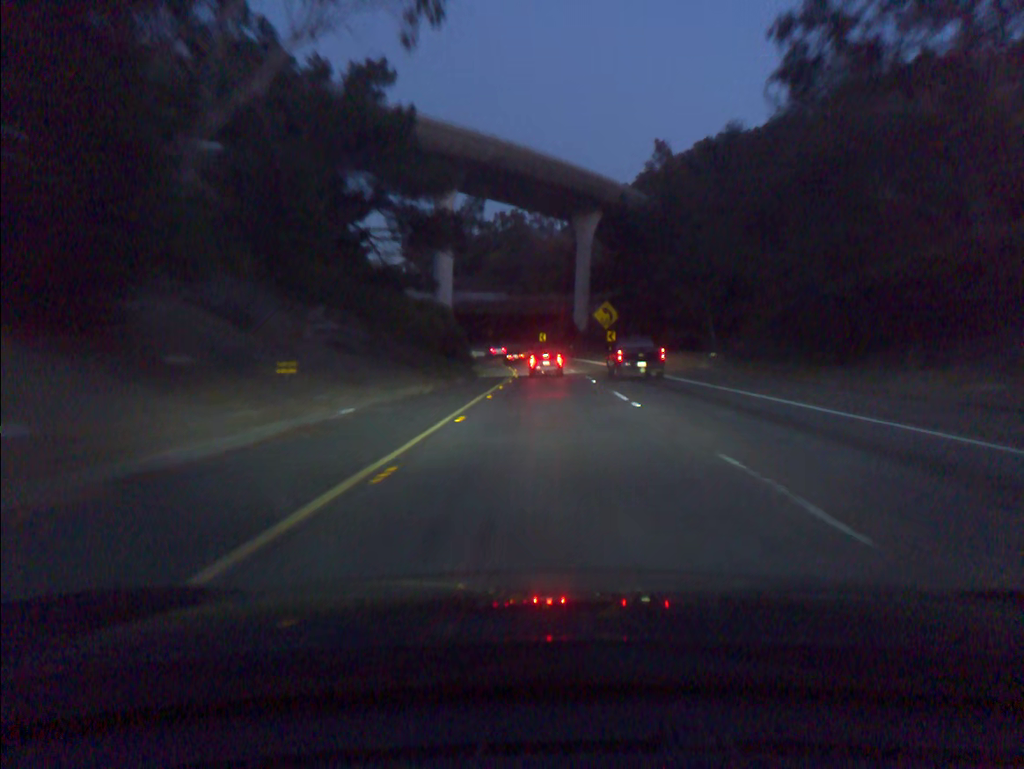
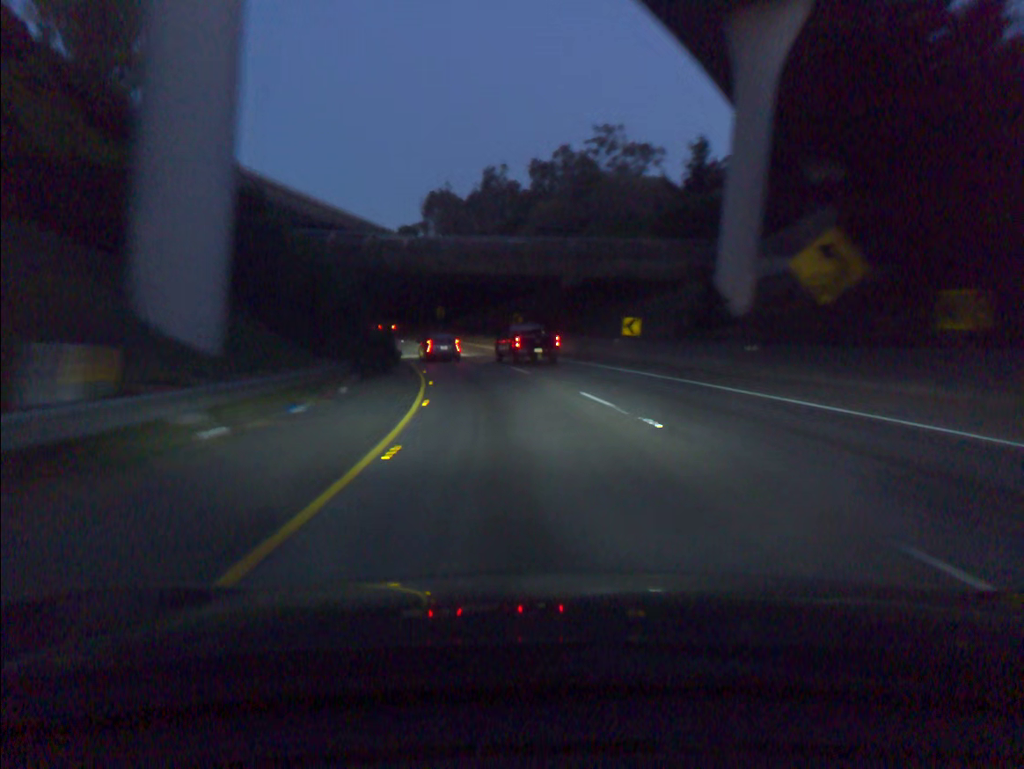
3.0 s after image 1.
(-0.8, +64.0) m; -5°
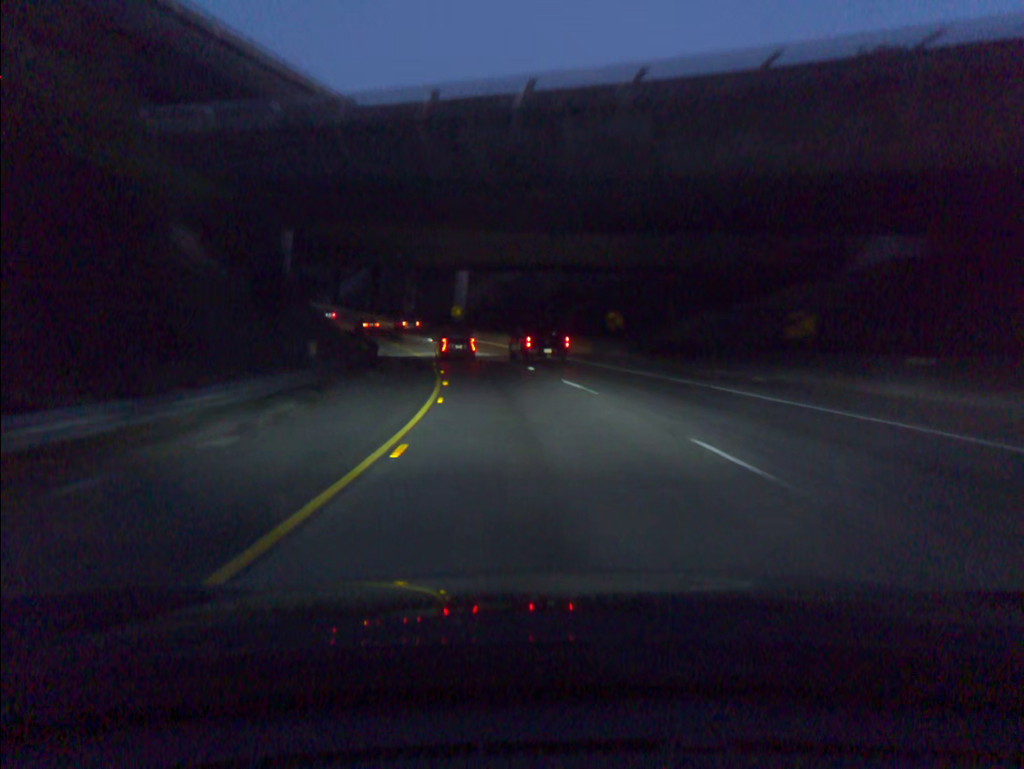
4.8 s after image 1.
(-4.1, +36.6) m; -13°
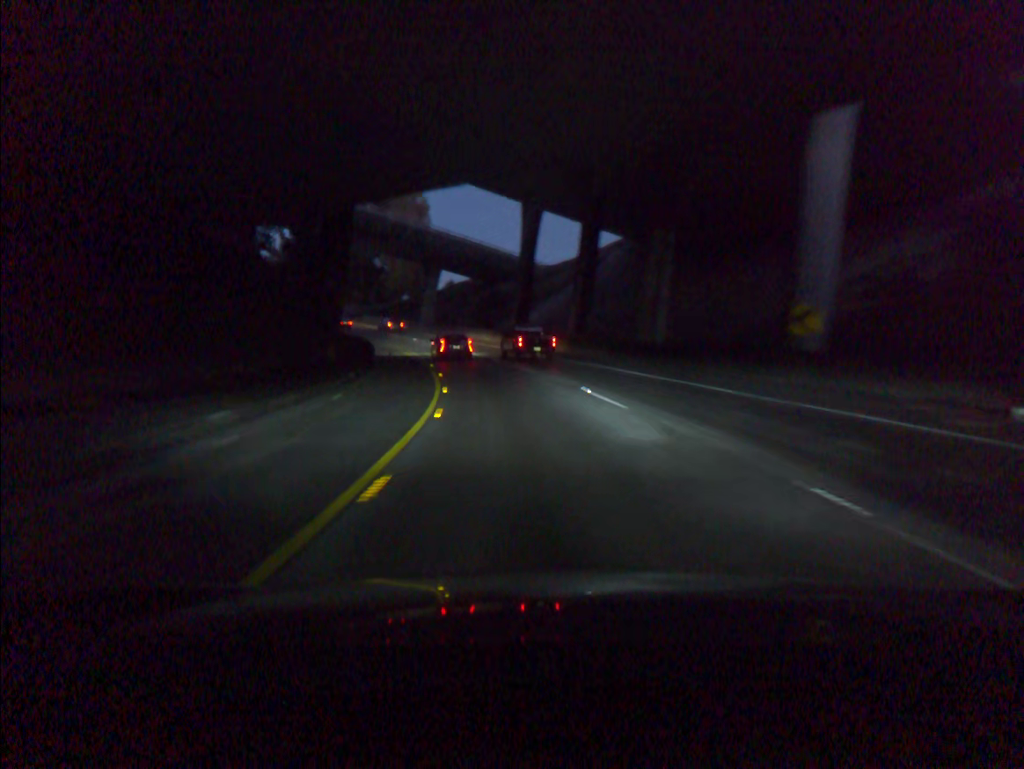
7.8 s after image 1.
(-9.1, +59.2) m; -18°
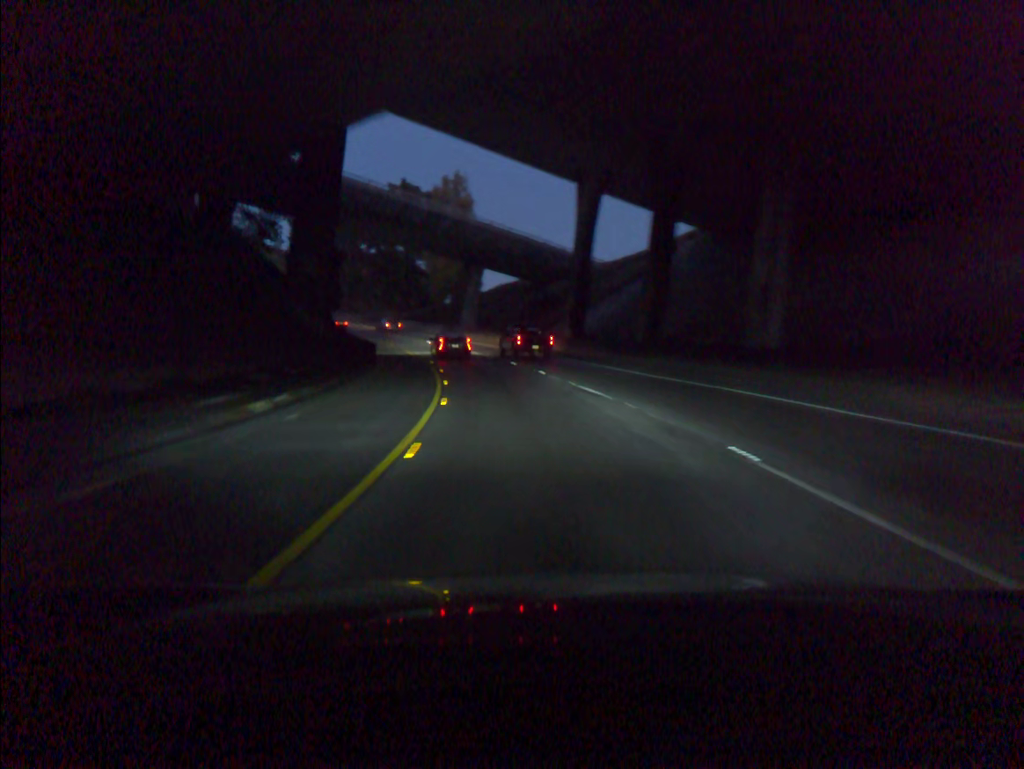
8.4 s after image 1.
(-0.4, +11.8) m; -4°
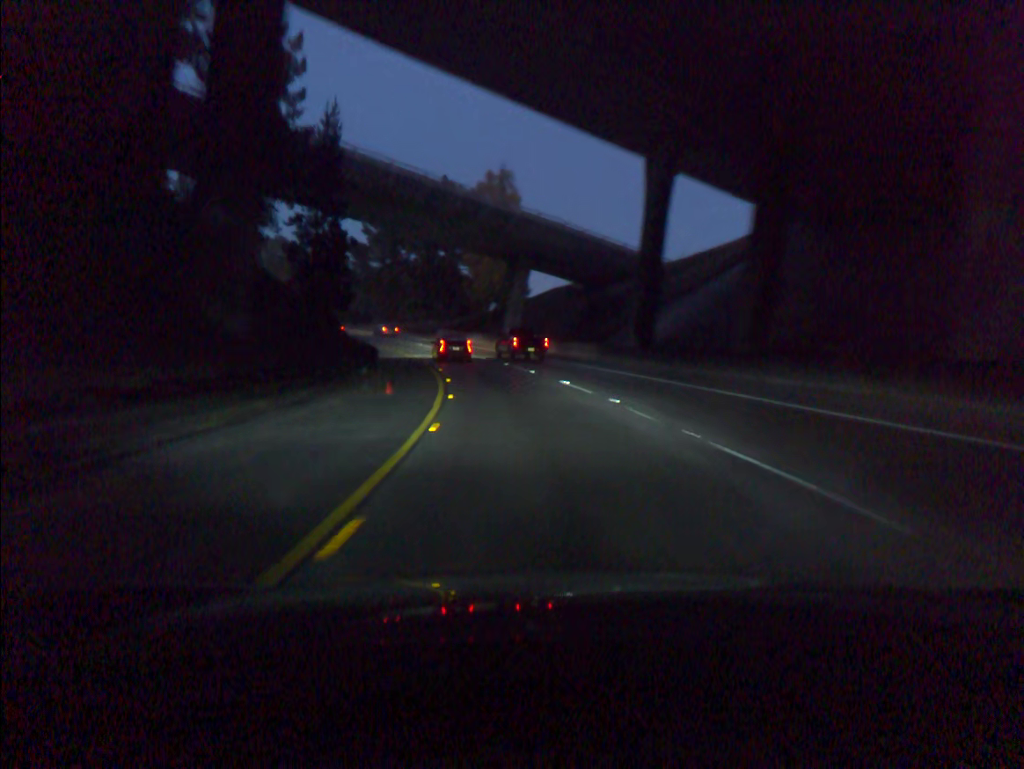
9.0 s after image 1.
(-0.4, +11.7) m; -4°
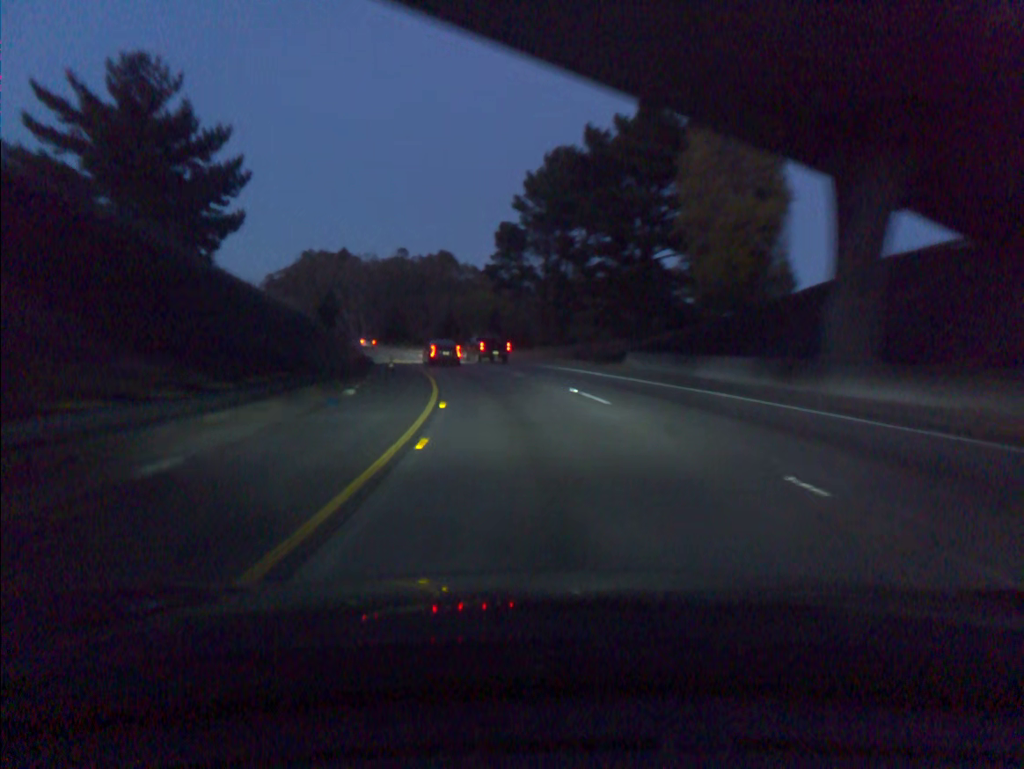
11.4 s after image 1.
(-5.8, +46.1) m; -14°
